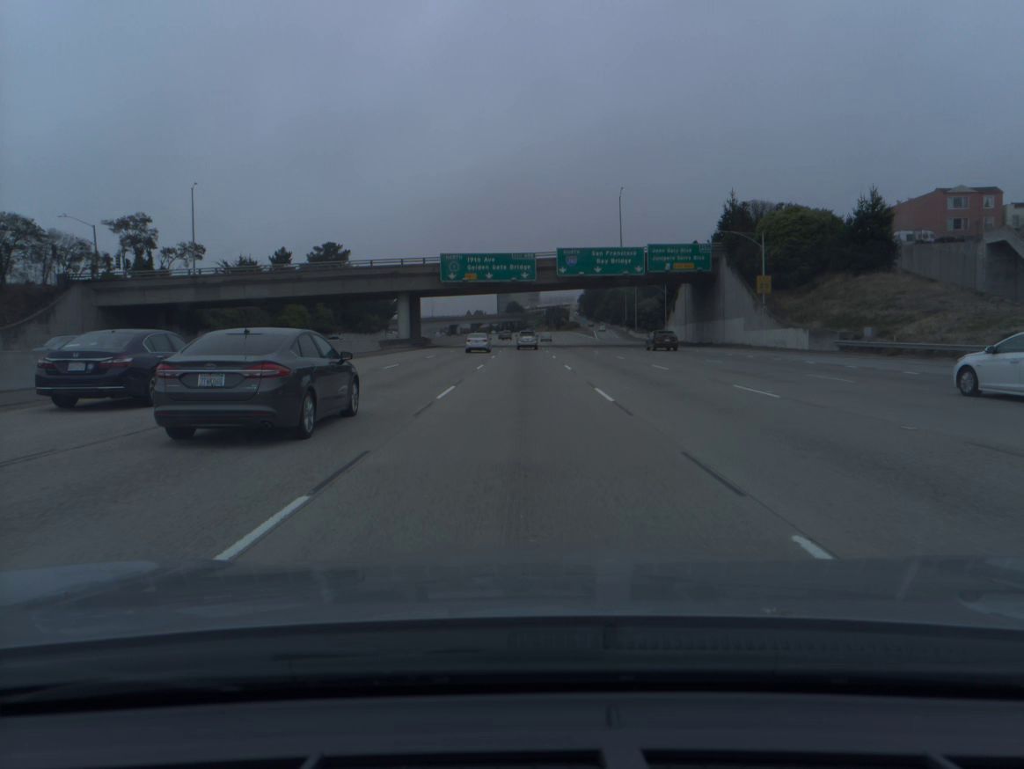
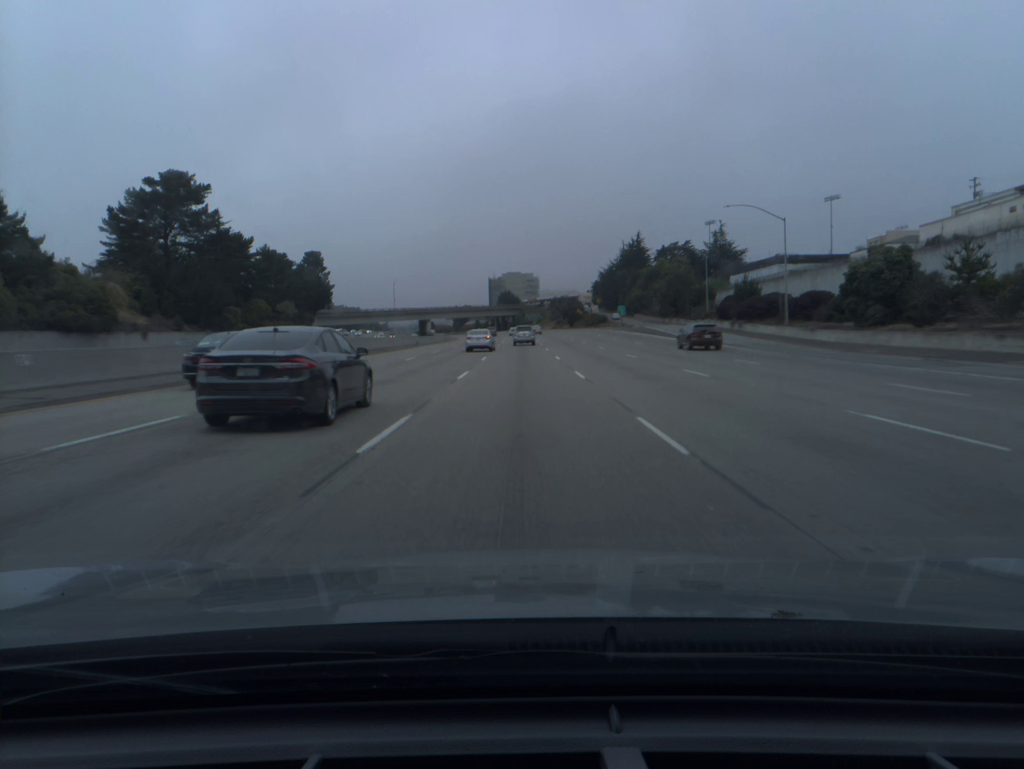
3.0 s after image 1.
(+0.2, +93.1) m; 0°
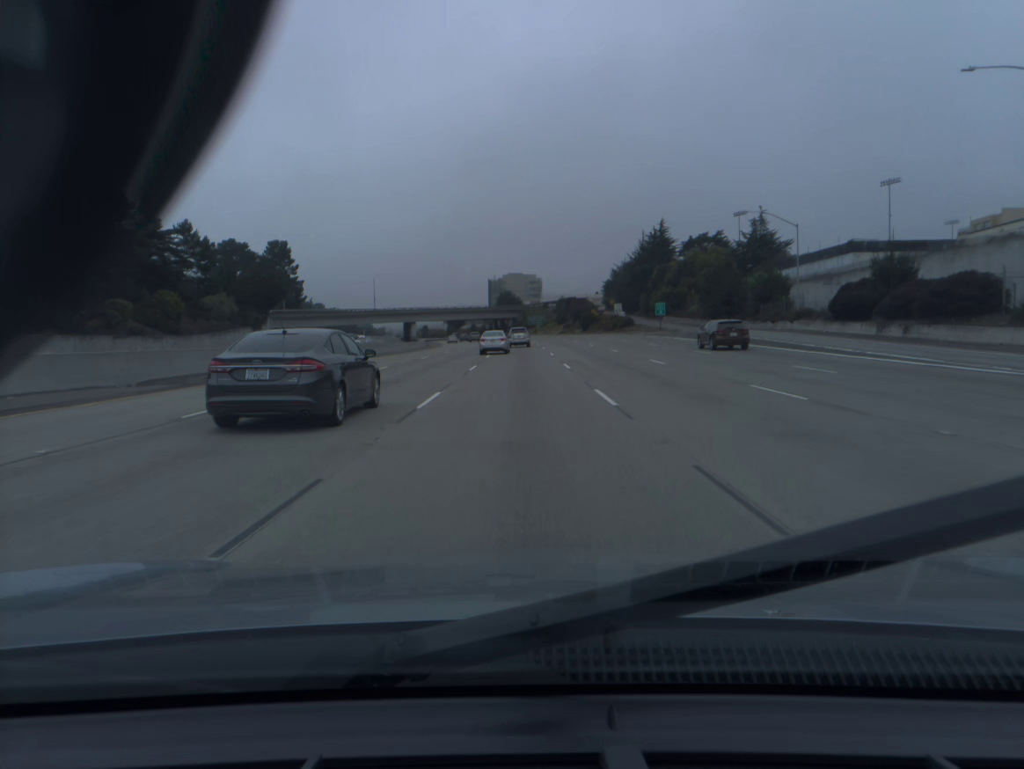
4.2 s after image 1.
(0.0, +37.2) m; 0°
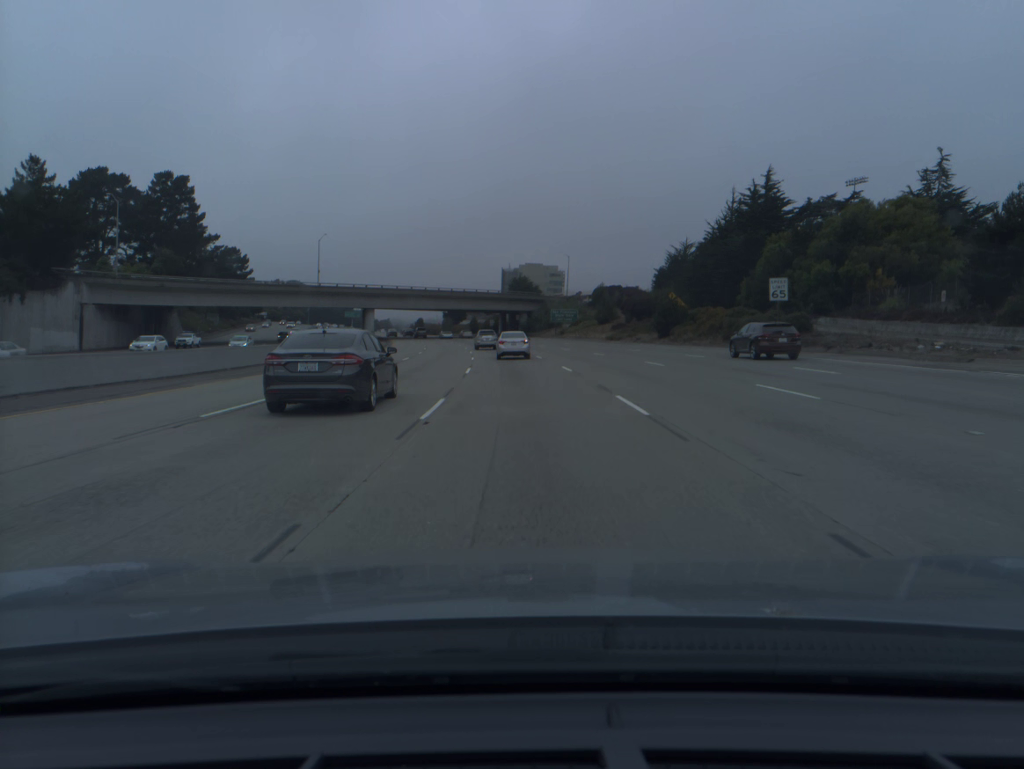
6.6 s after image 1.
(-0.6, +73.2) m; -1°
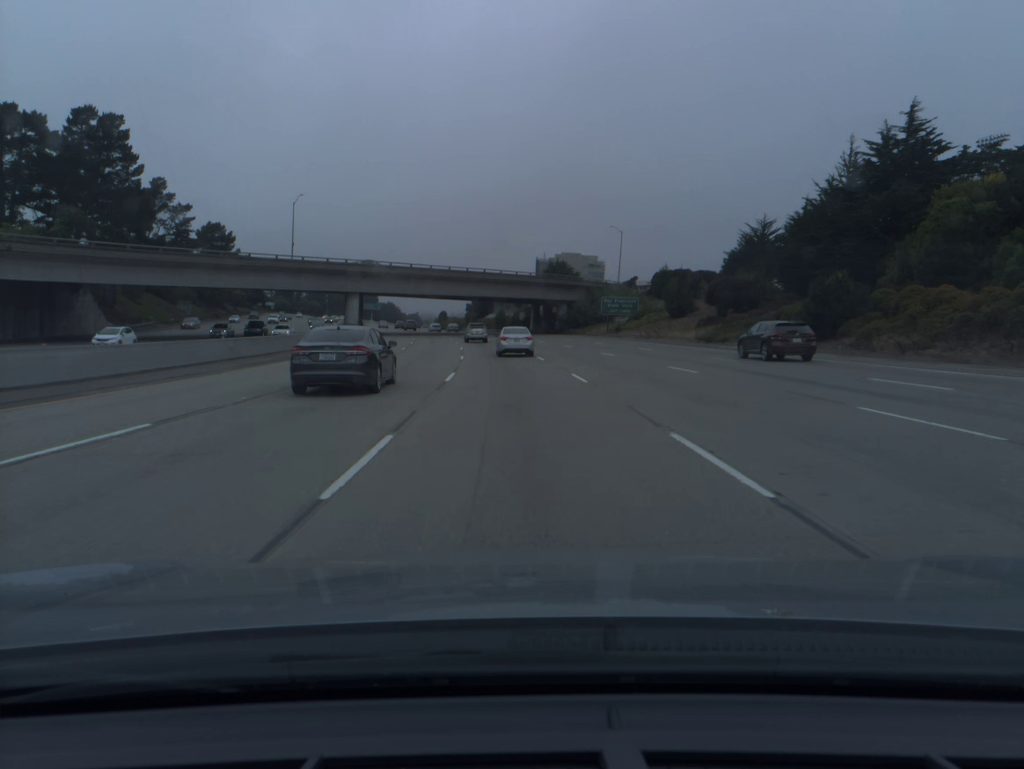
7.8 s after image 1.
(-0.6, +34.8) m; -2°
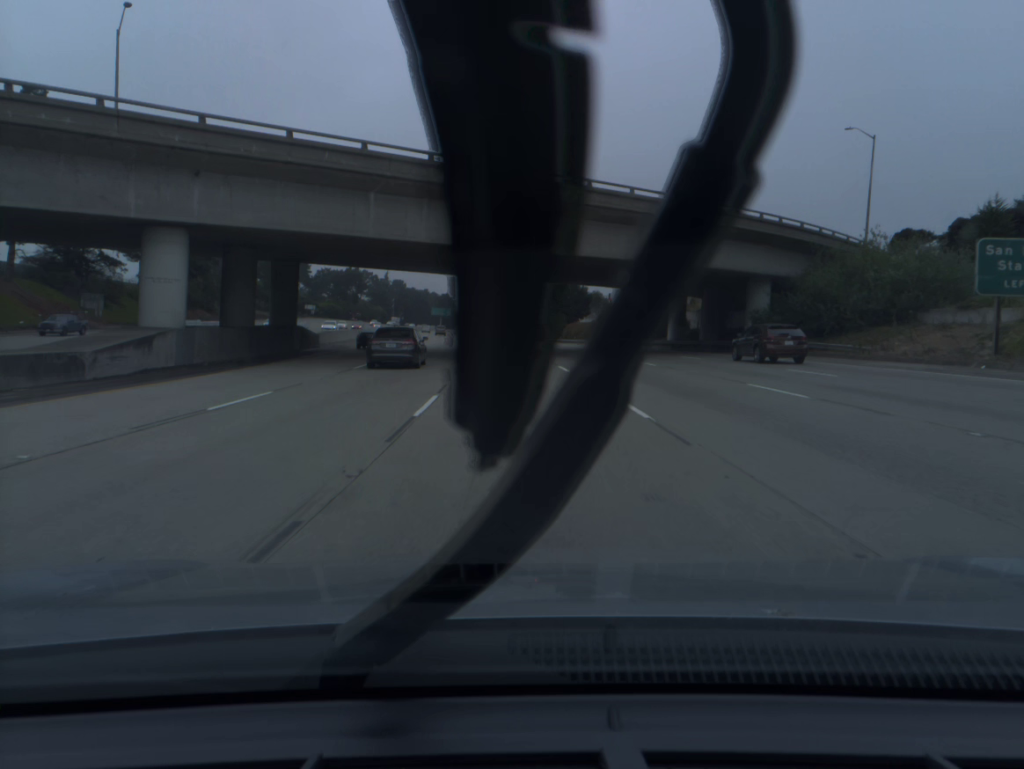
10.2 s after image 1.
(-3.6, +65.6) m; -6°
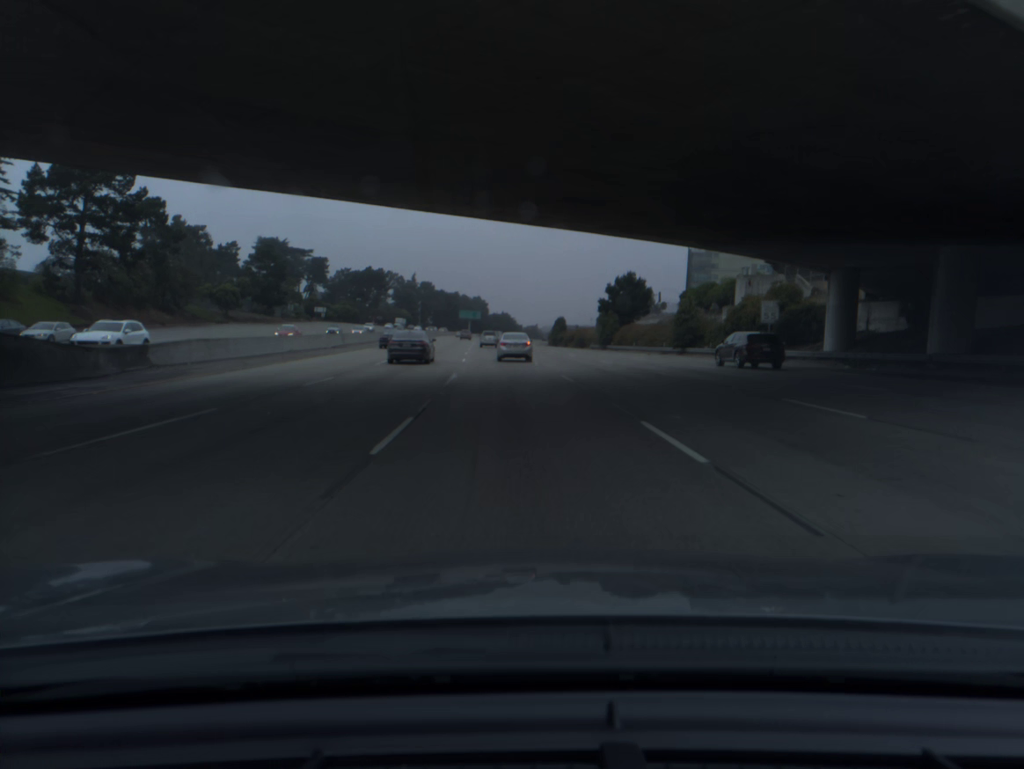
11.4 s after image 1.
(-0.7, +31.8) m; -3°
